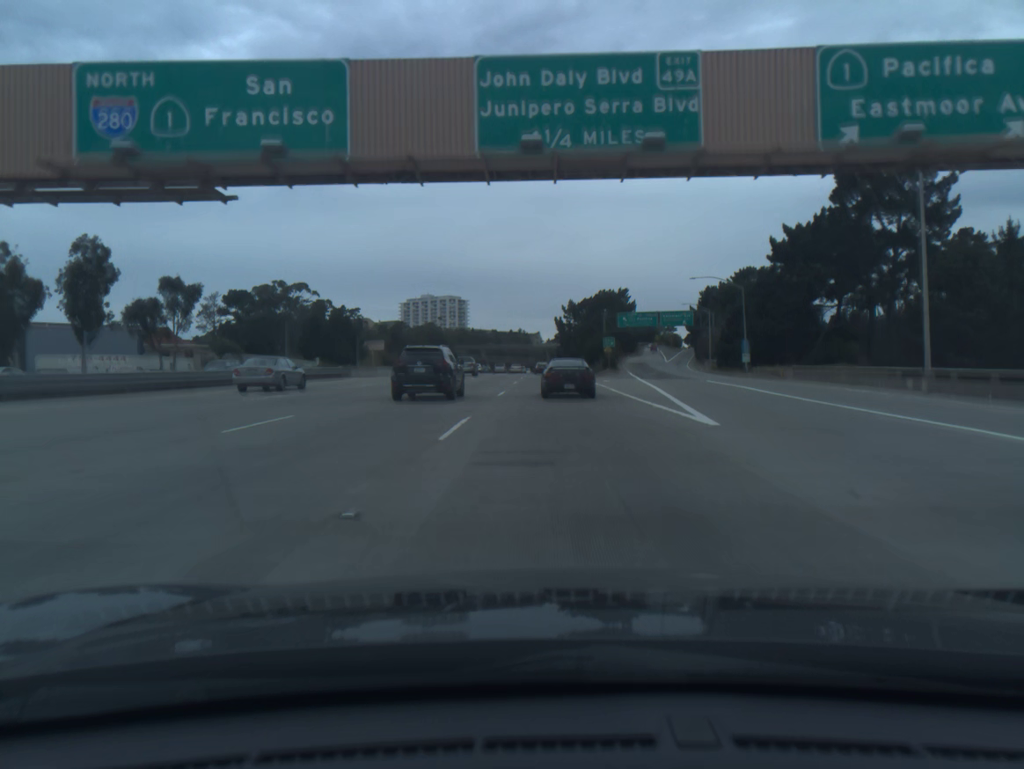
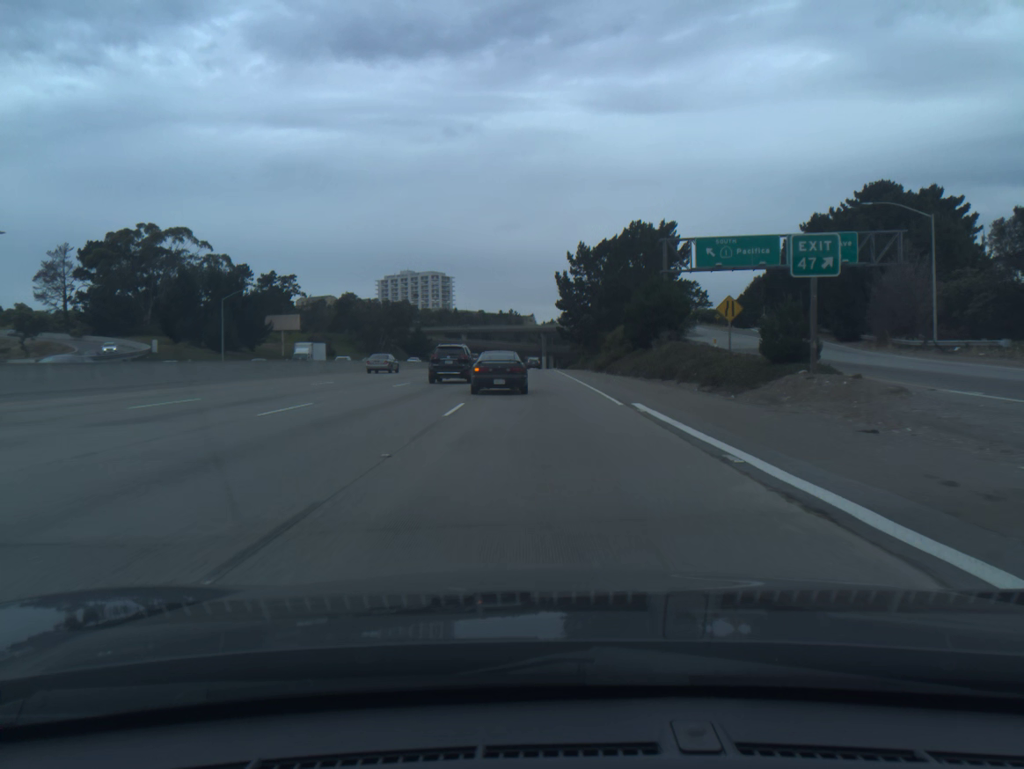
(+0.2, +72.4) m; 0°
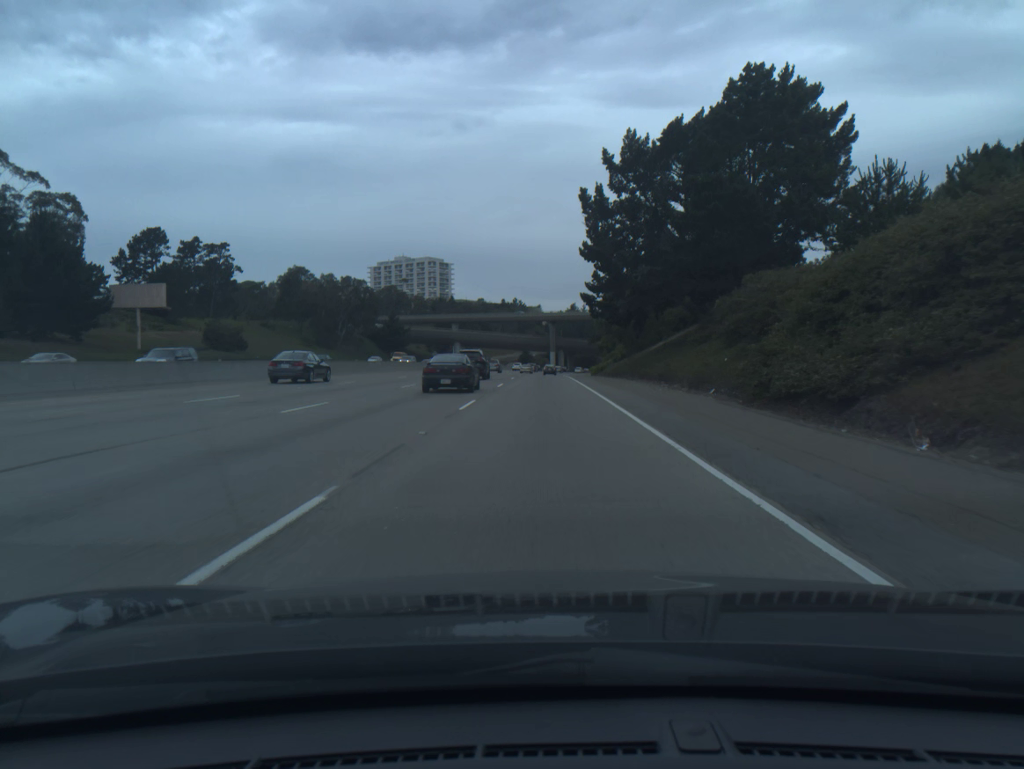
(-0.2, +56.0) m; -1°
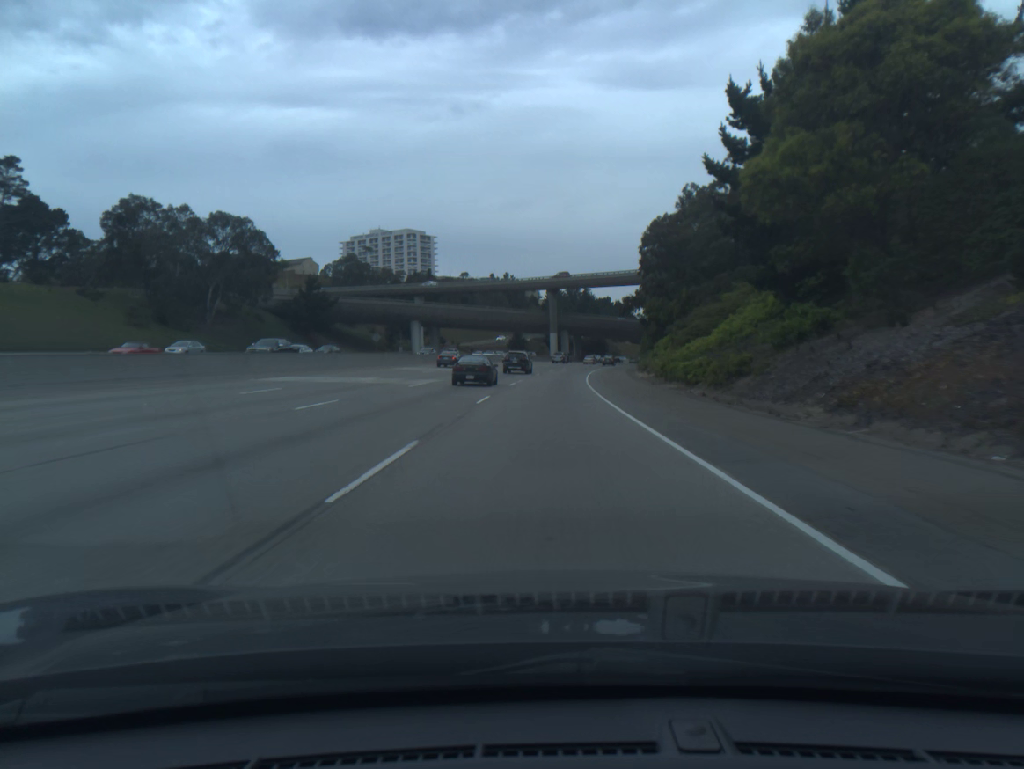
(+0.1, +69.5) m; 0°
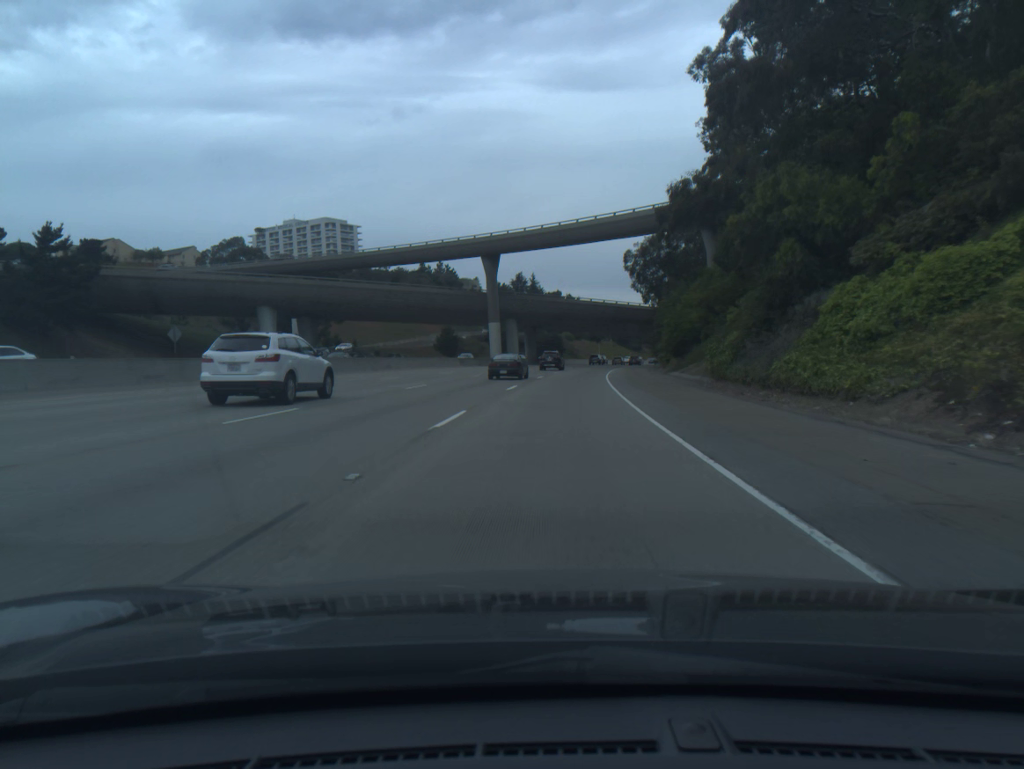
(+1.4, +57.9) m; +4°
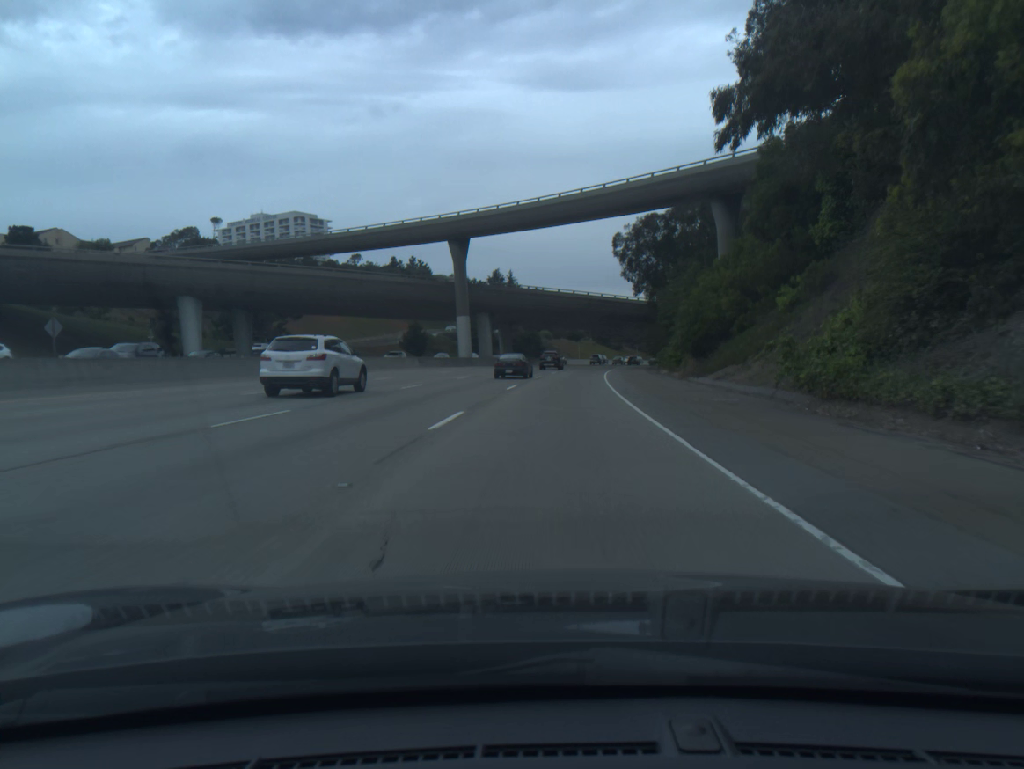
(+0.2, +14.9) m; +1°
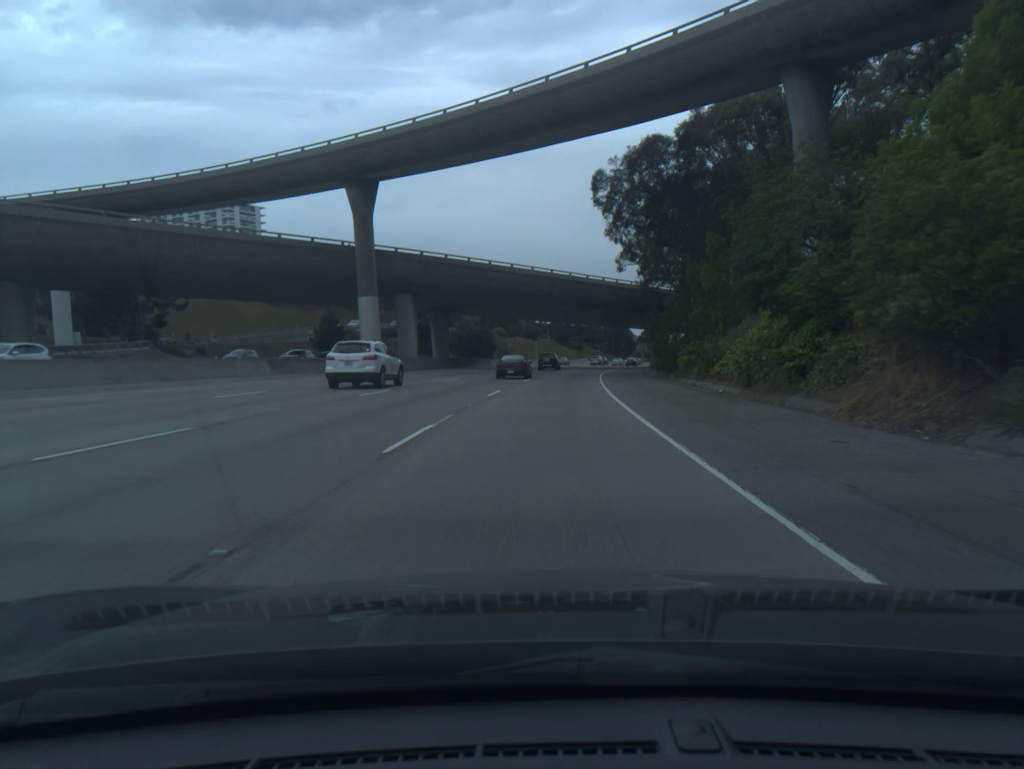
(+0.8, +30.2) m; +3°
